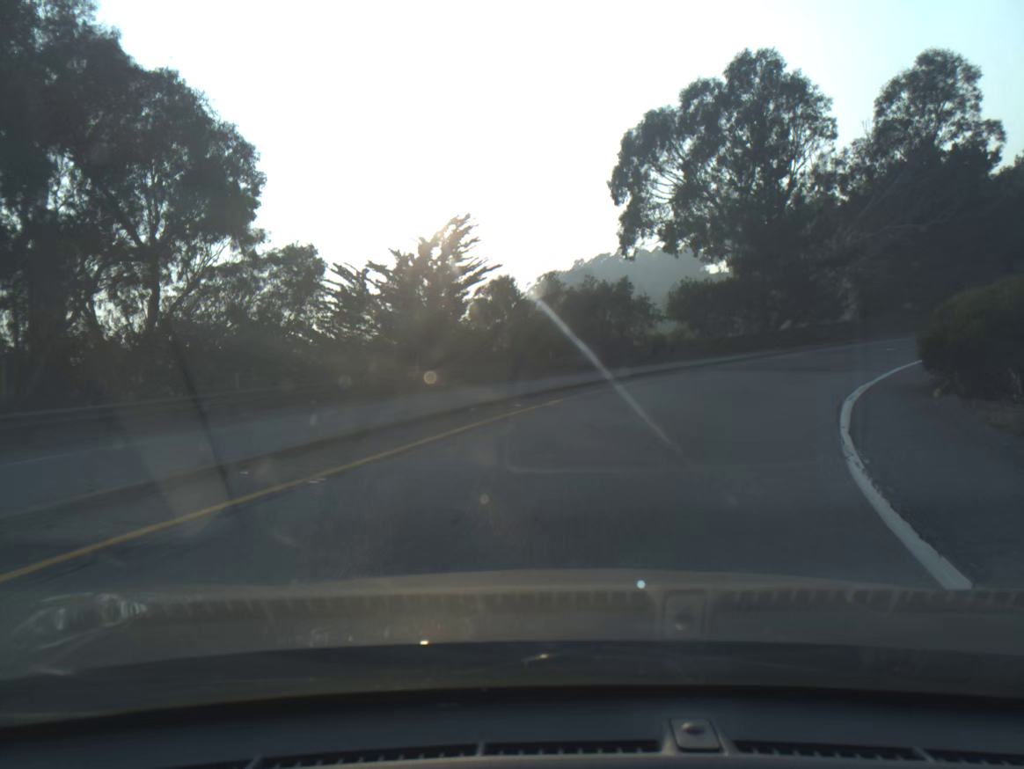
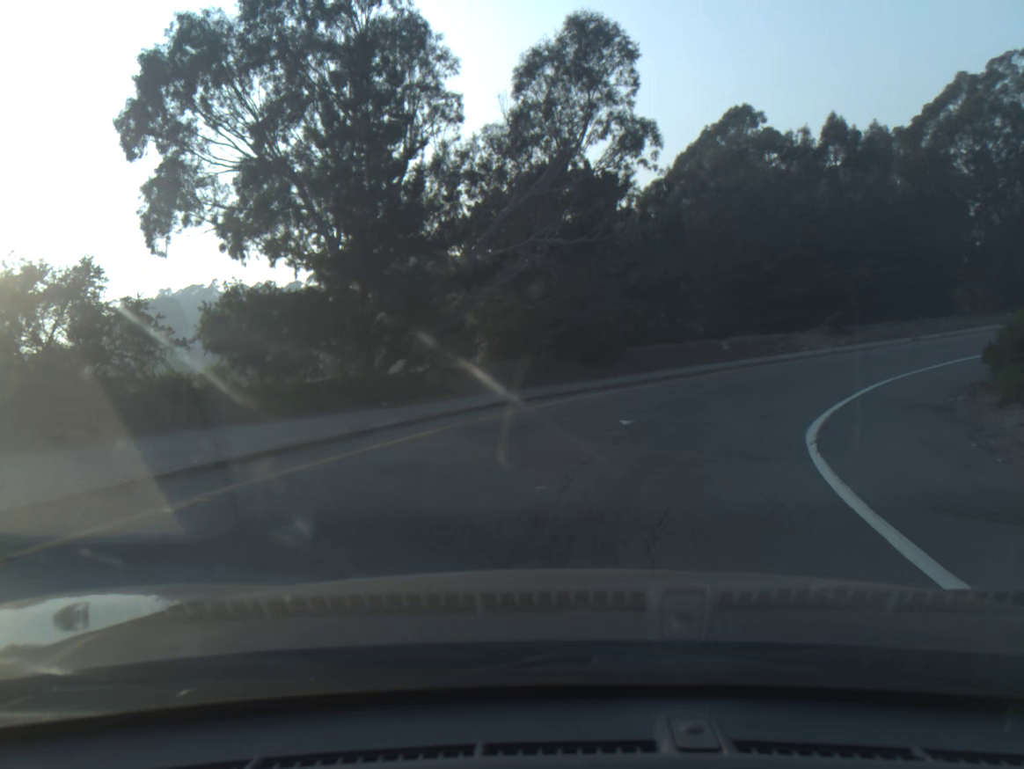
(+4.5, +17.6) m; +28°
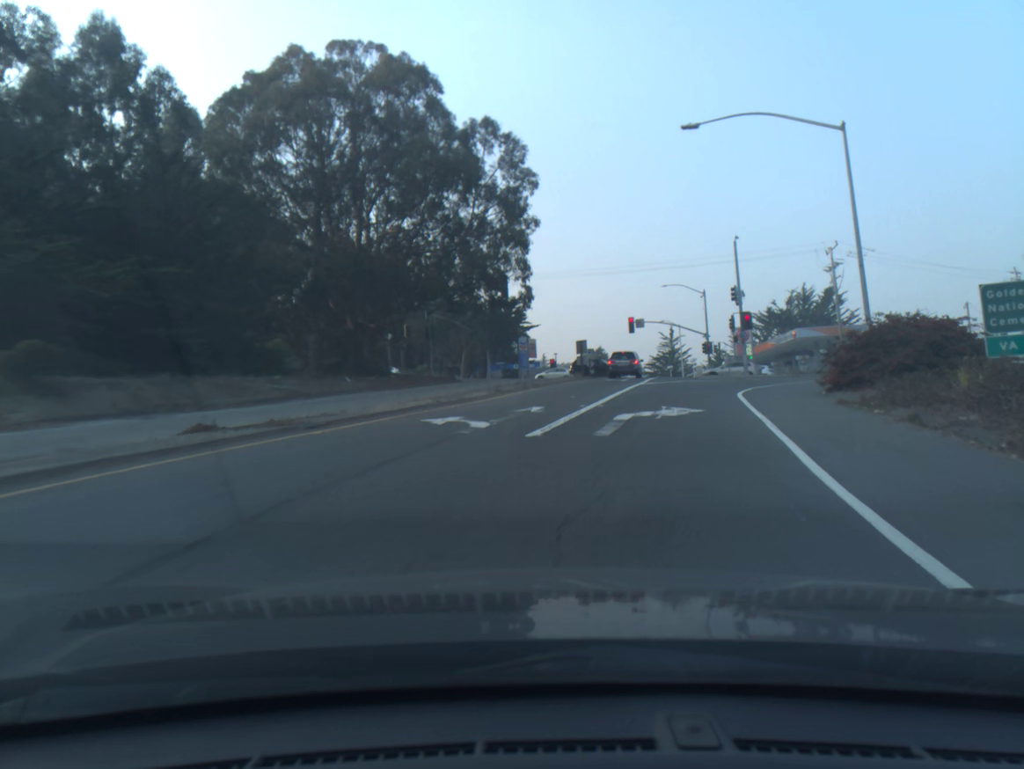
(+11.9, +27.3) m; +47°
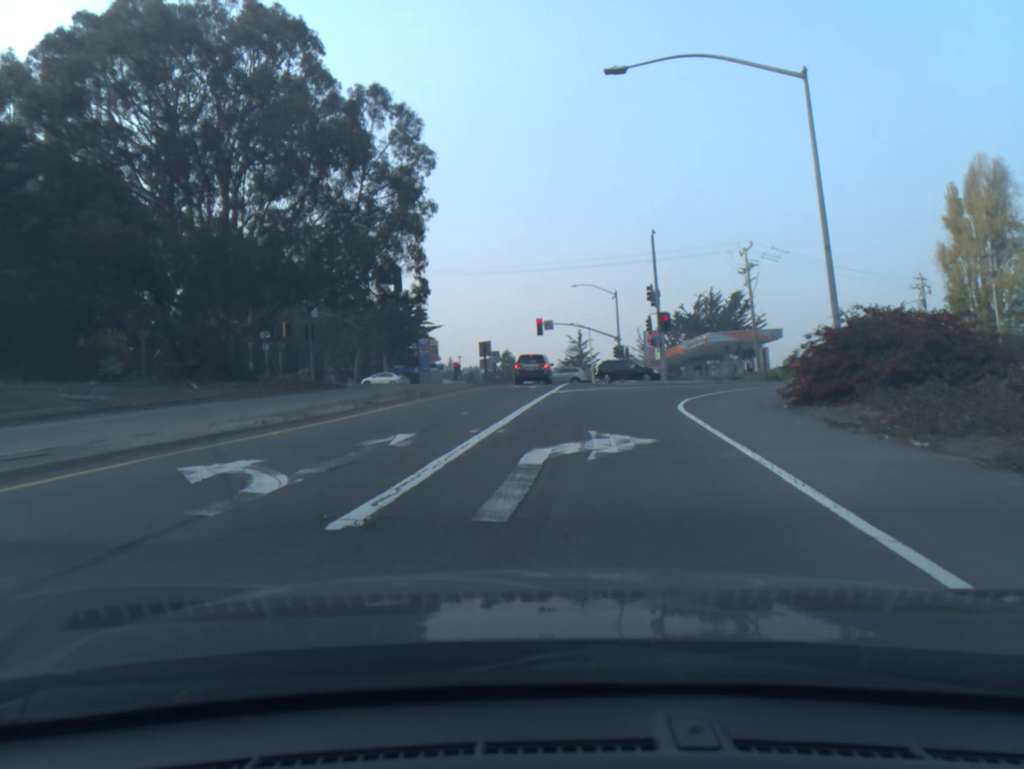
(+0.4, +6.1) m; +7°
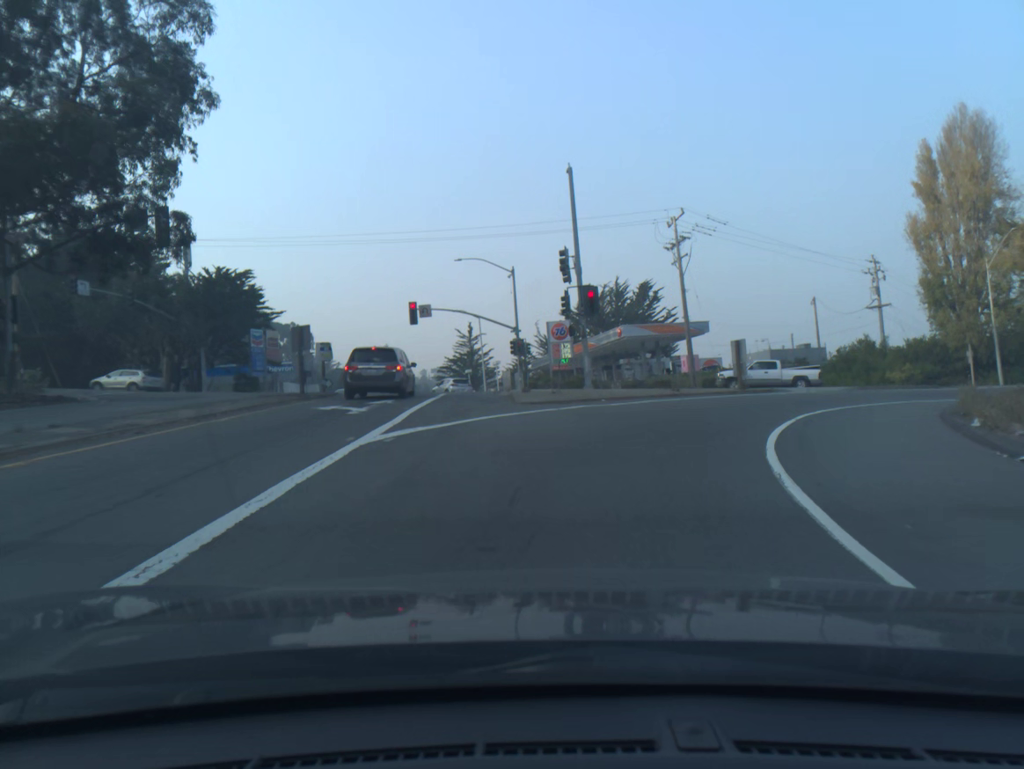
(+1.1, +17.6) m; +8°
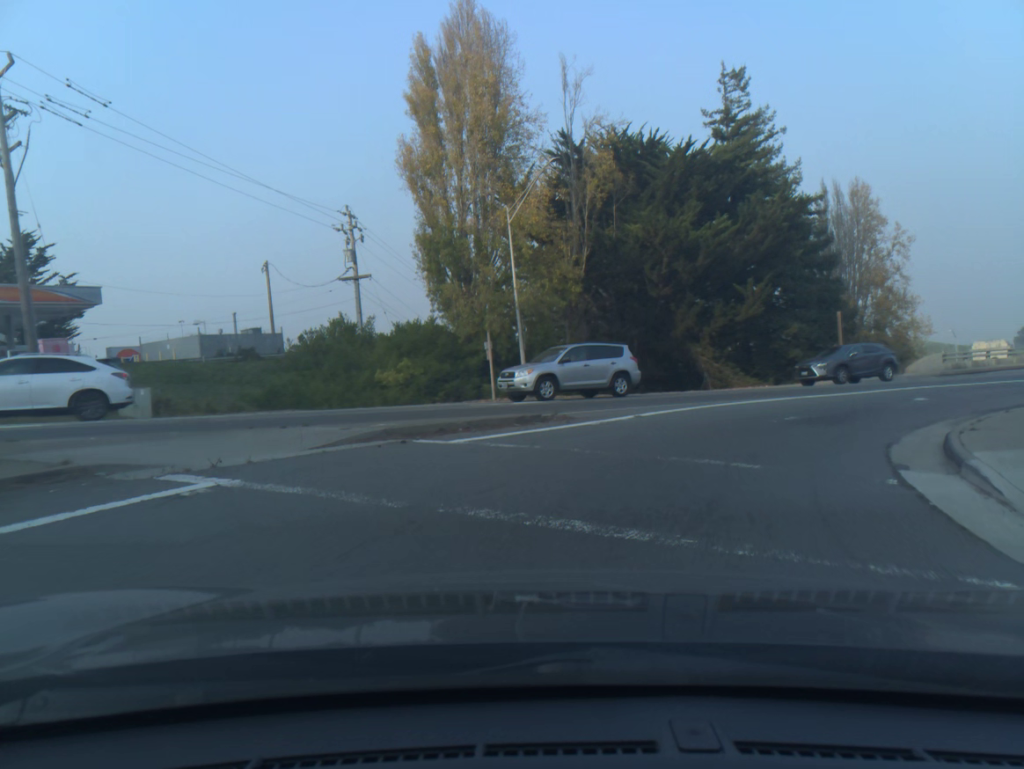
(+7.4, +22.9) m; +39°
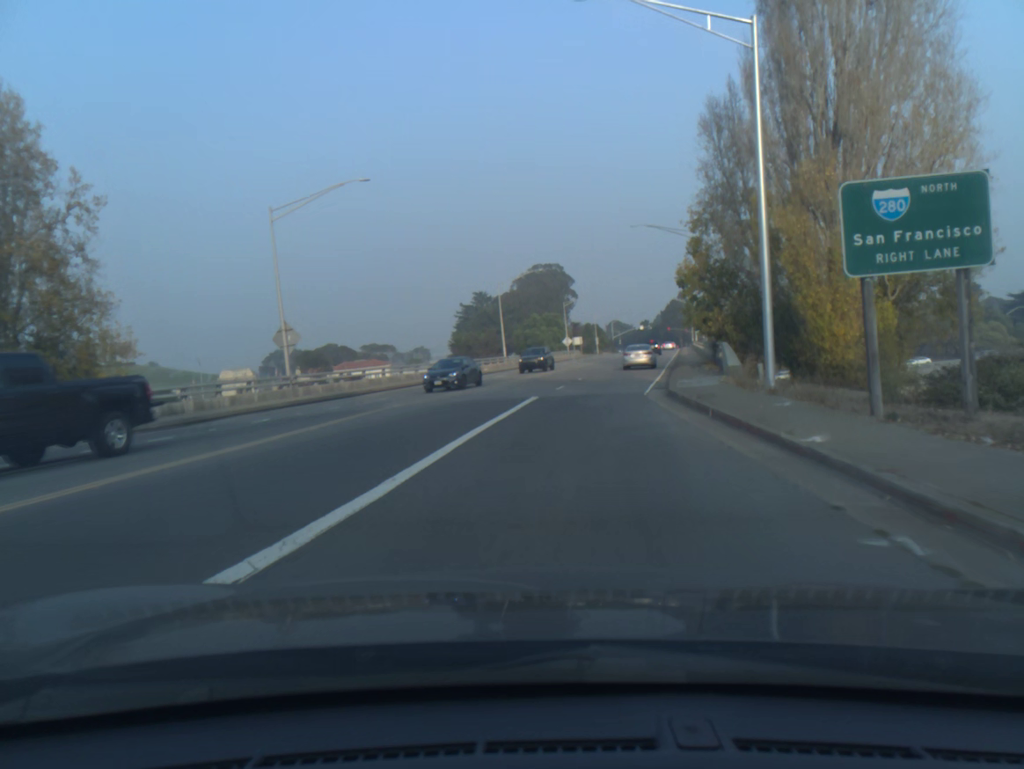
(+11.0, +21.7) m; +48°
